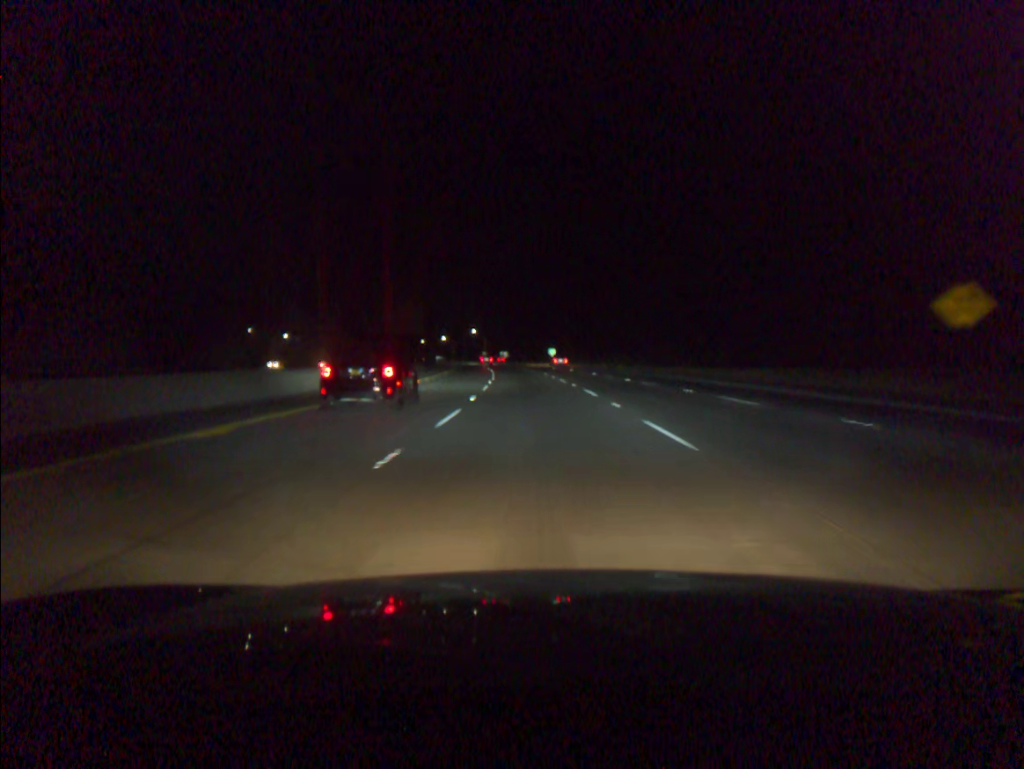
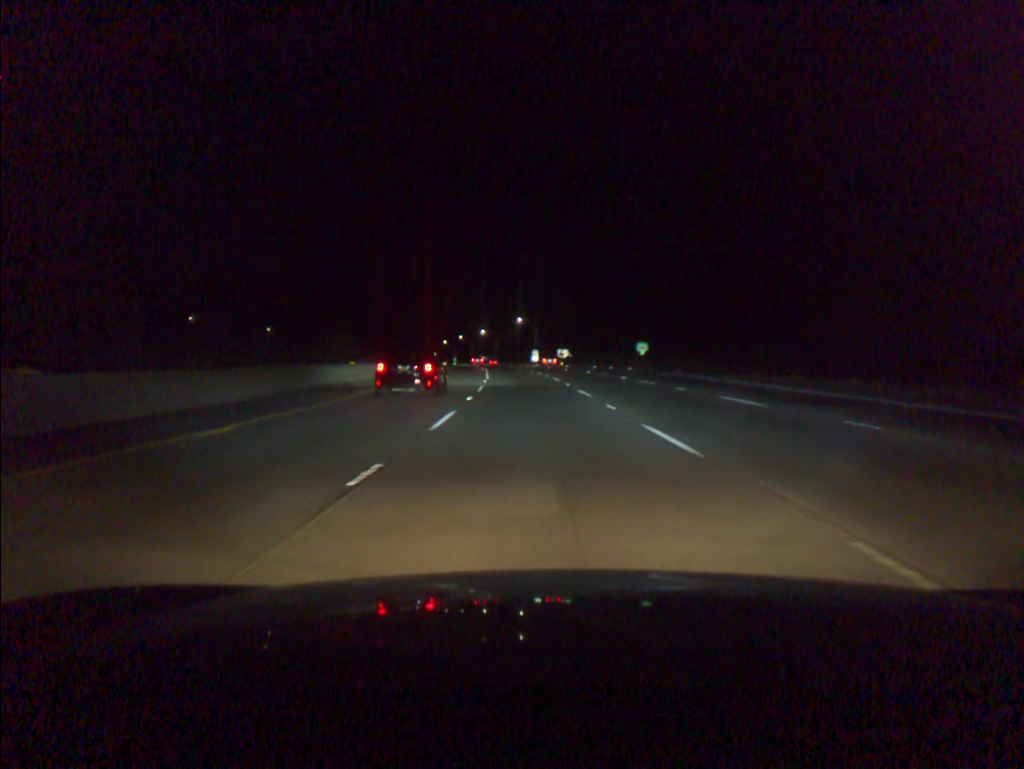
(-3.0, +72.9) m; -5°
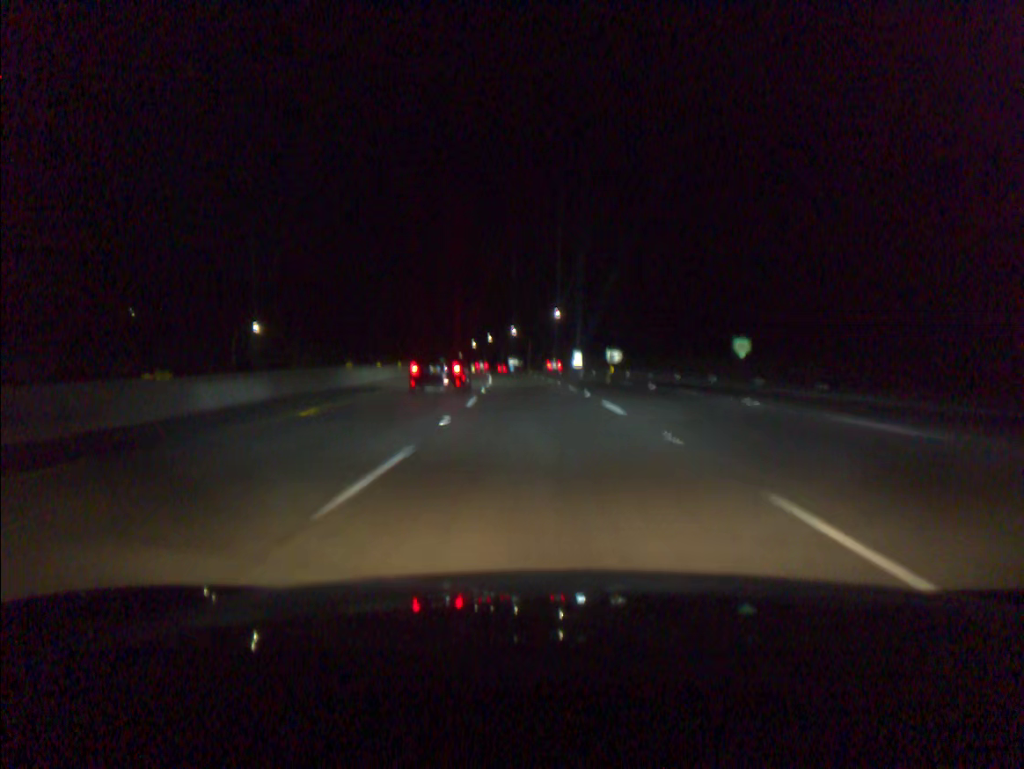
(-0.9, +36.5) m; -3°
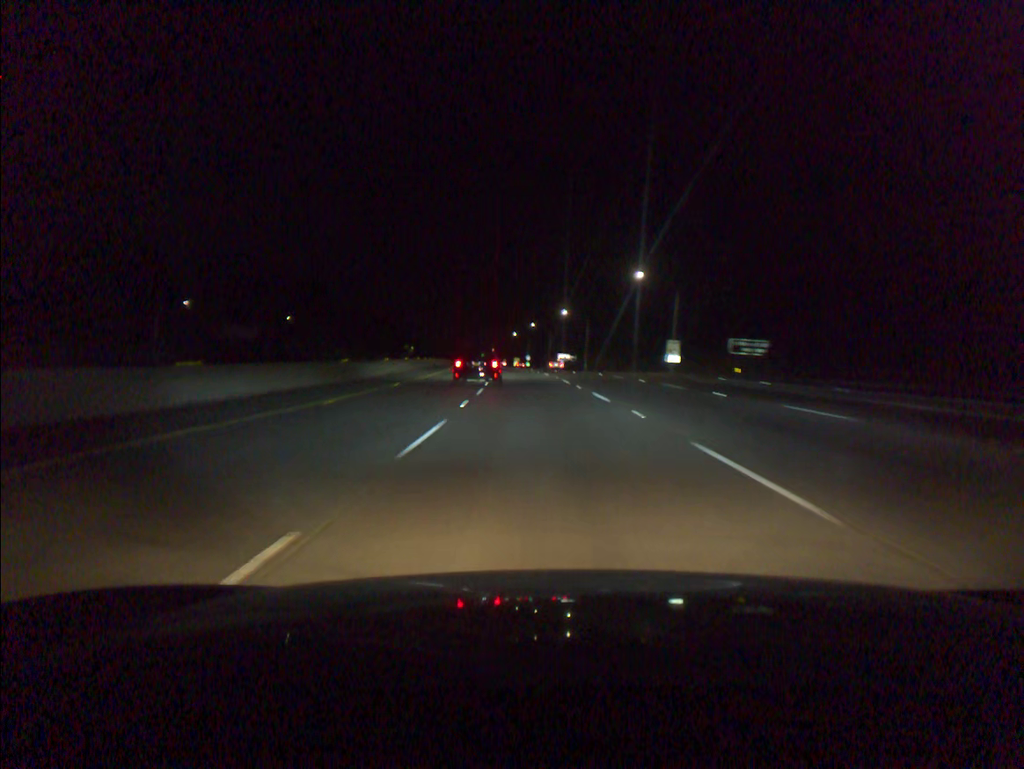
(-1.9, +54.8) m; -4°
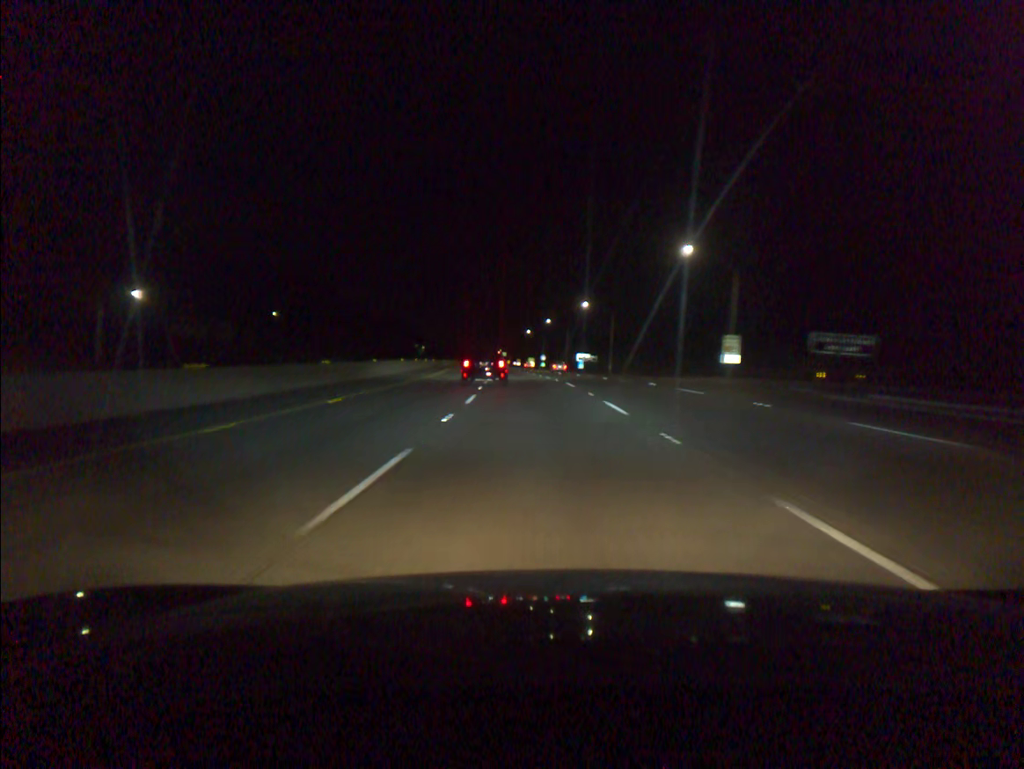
(-0.2, +18.3) m; -1°
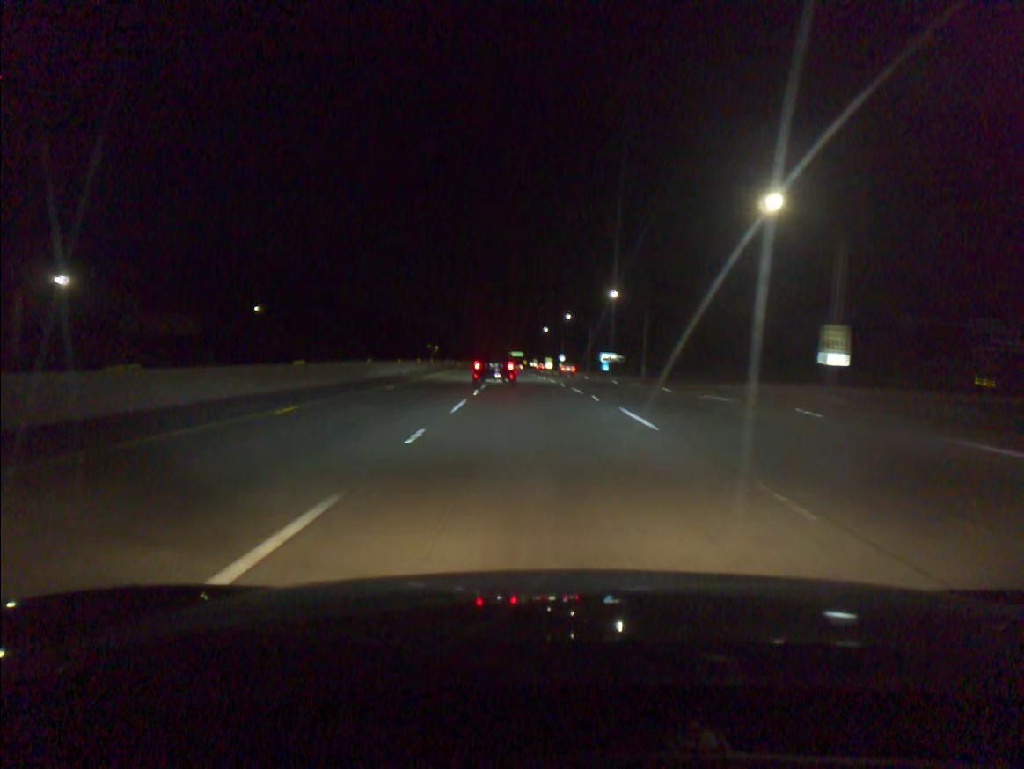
(-0.2, +18.3) m; -1°
